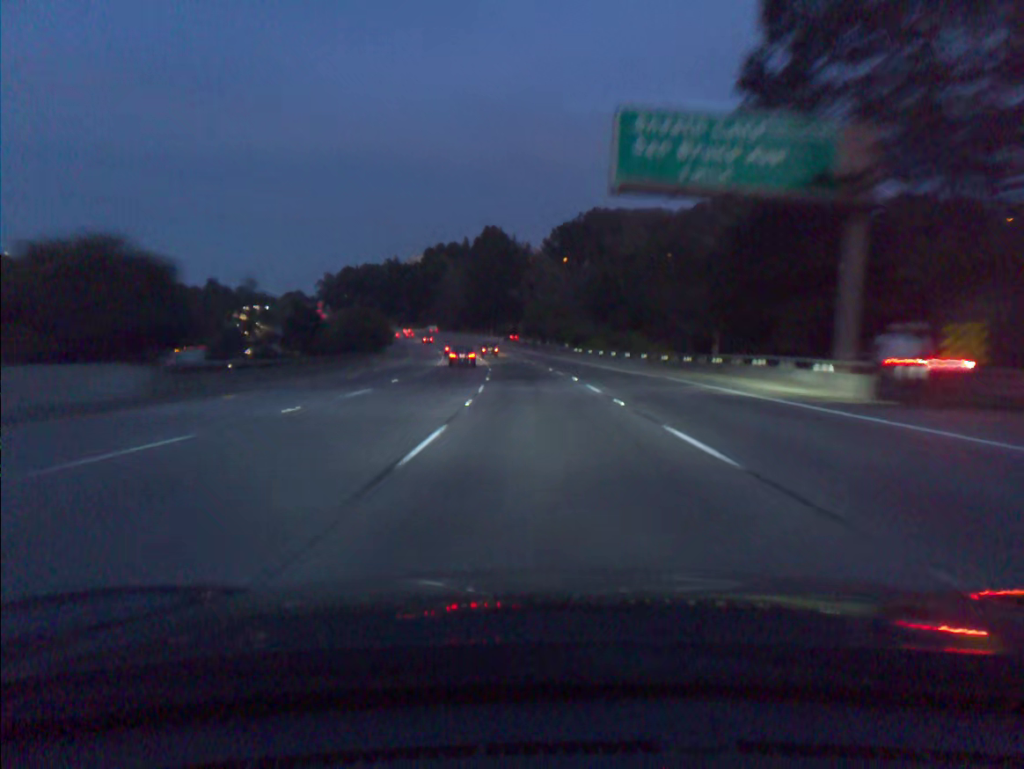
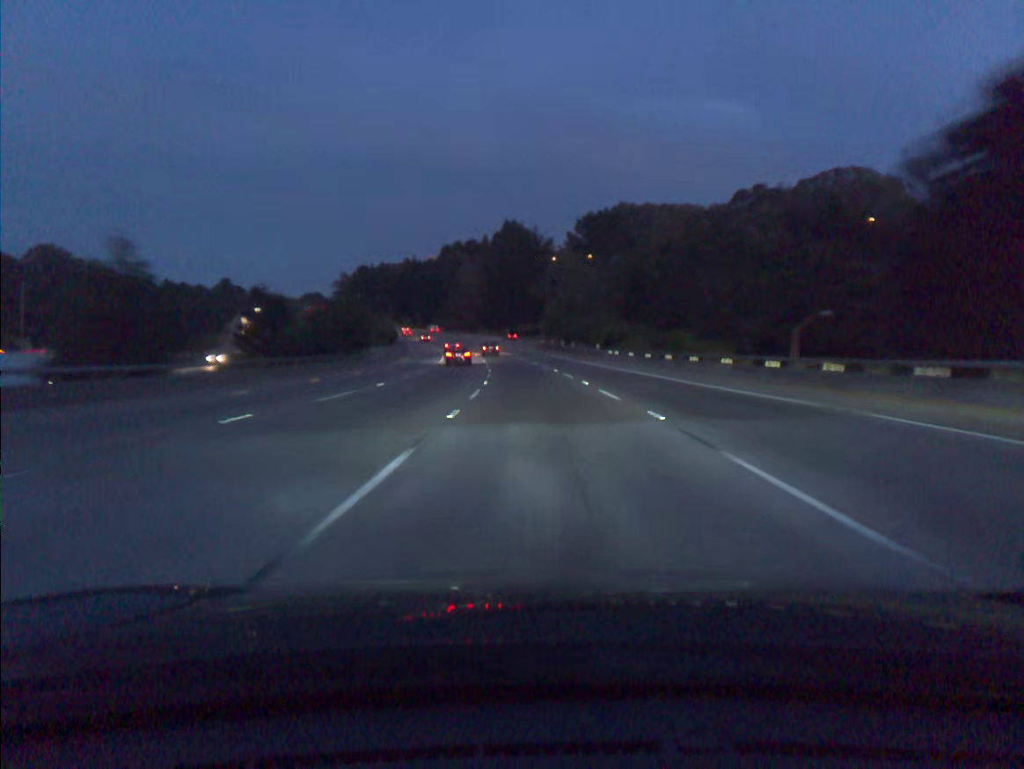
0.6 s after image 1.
(-0.3, +18.5) m; -2°
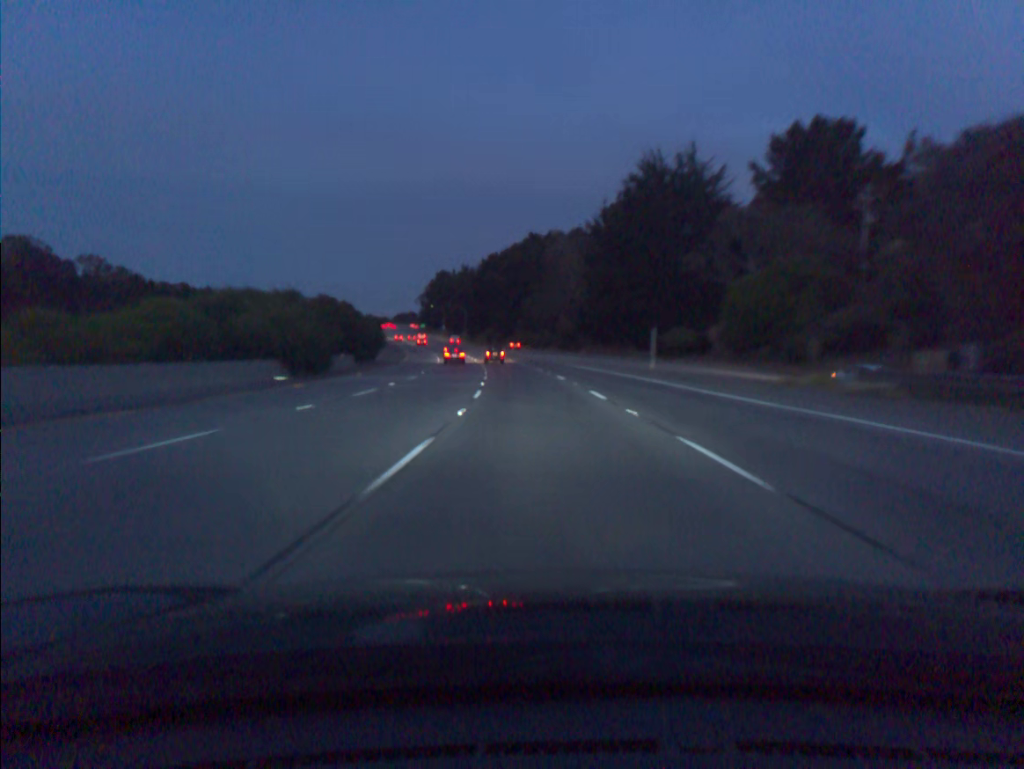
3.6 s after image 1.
(-6.4, +91.3) m; -8°
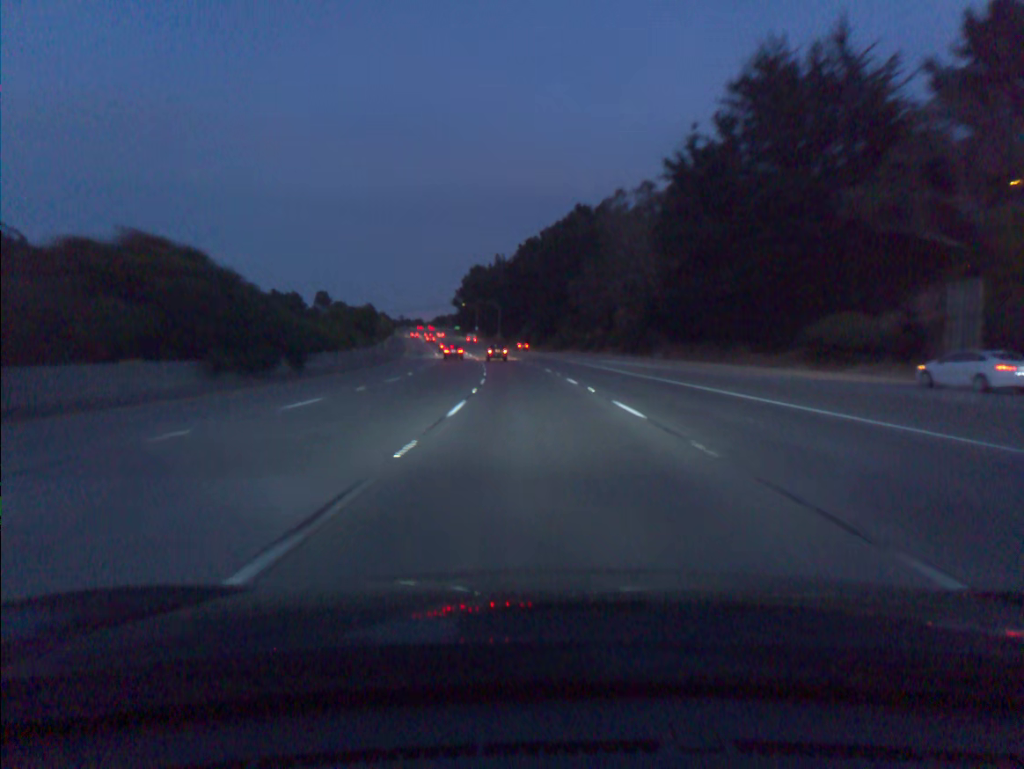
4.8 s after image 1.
(-1.0, +36.2) m; -3°
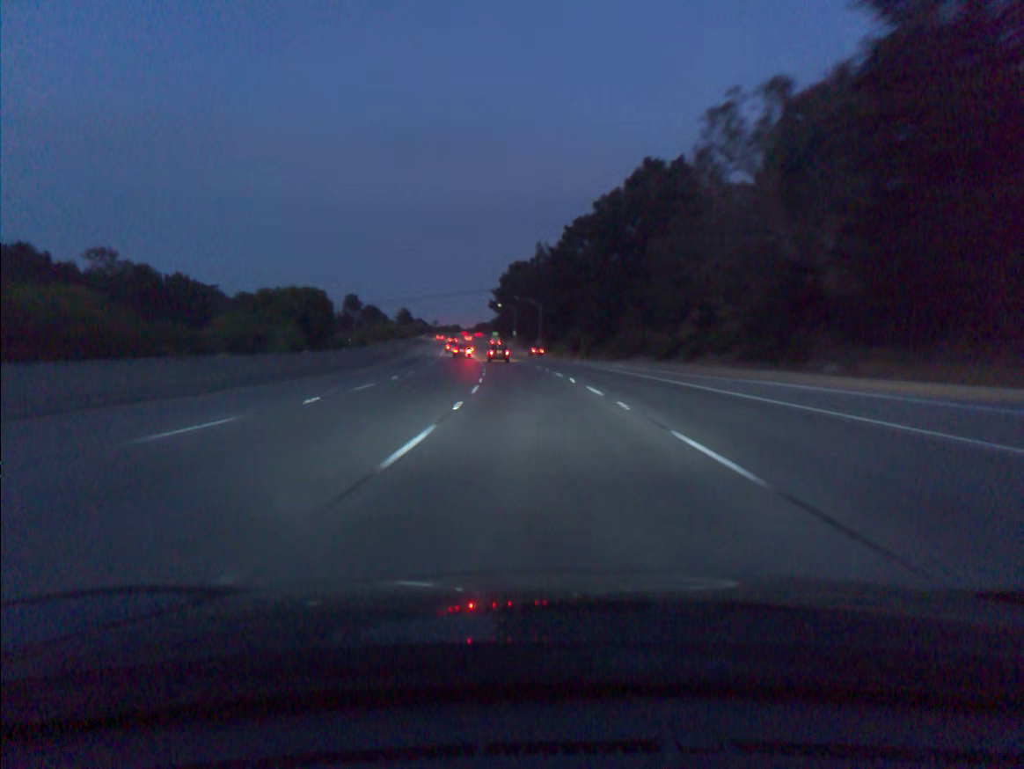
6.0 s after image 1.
(-1.0, +36.0) m; -3°
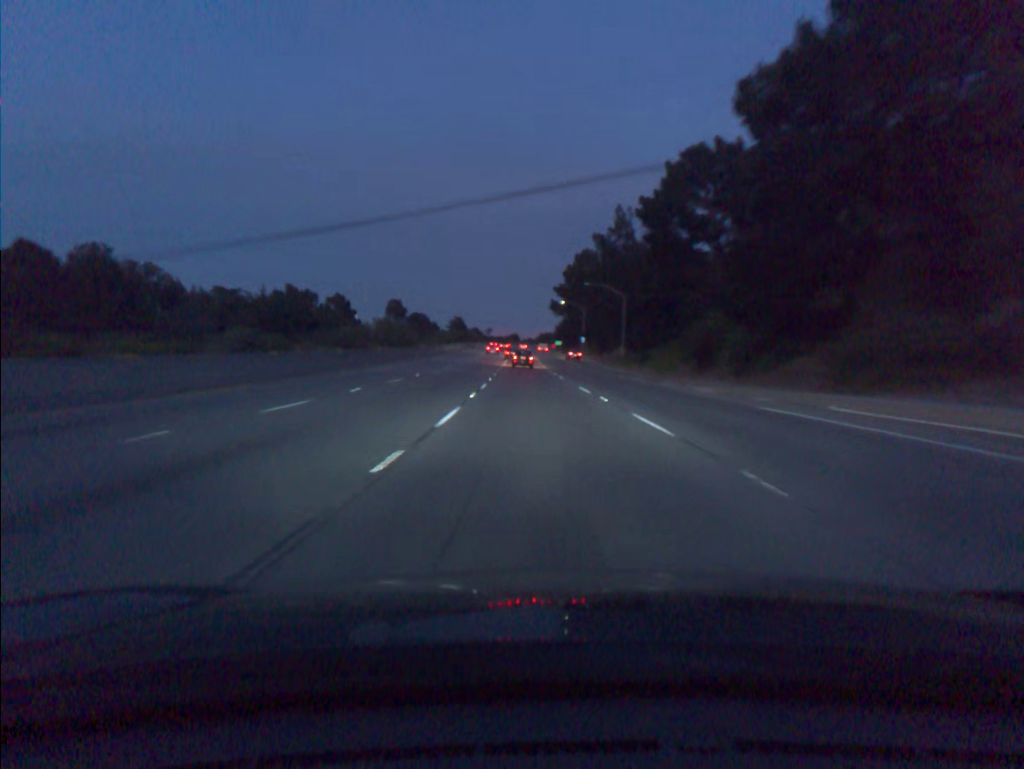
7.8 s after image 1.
(-2.3, +53.4) m; -5°
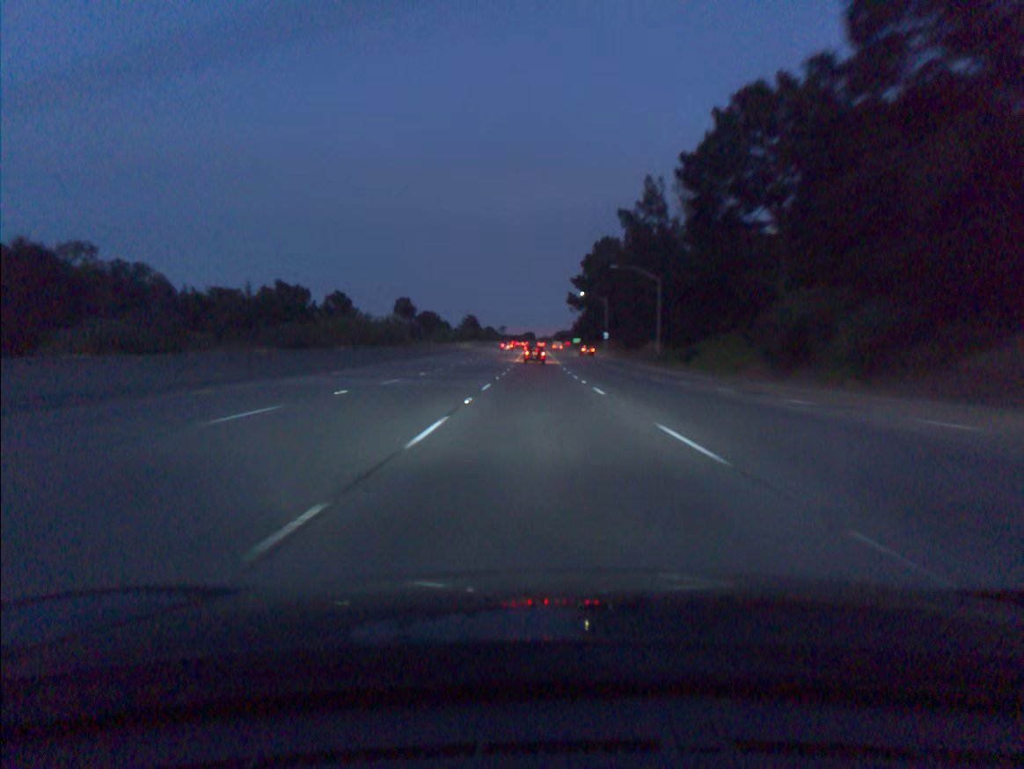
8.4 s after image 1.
(-0.2, +17.7) m; -1°
